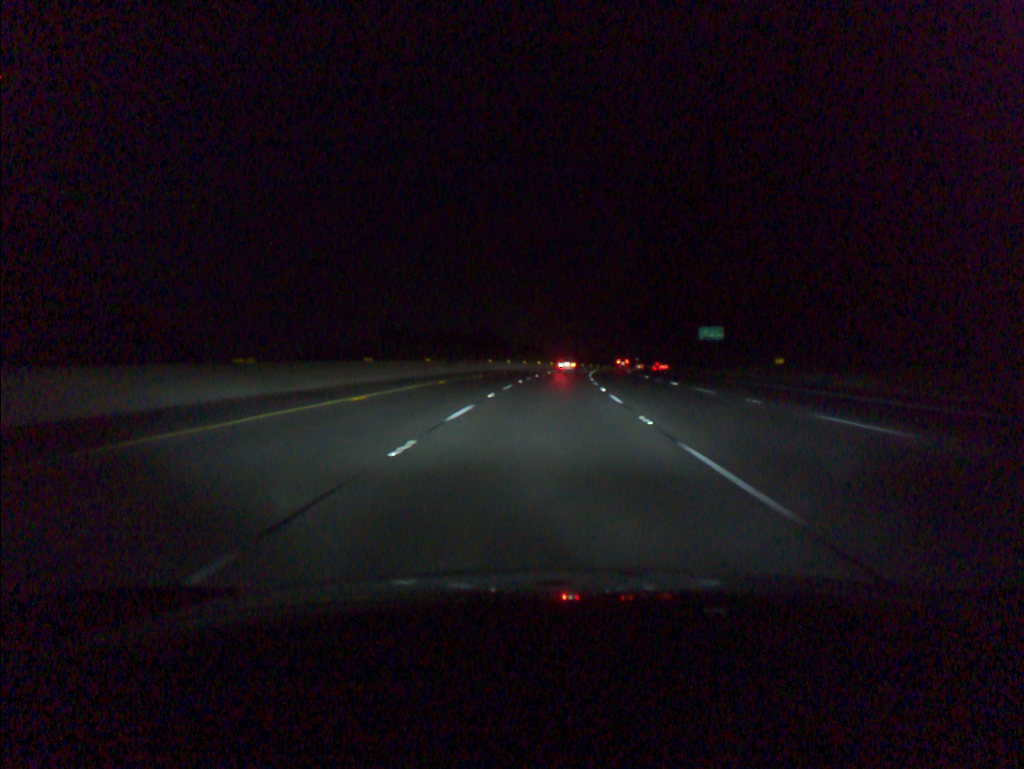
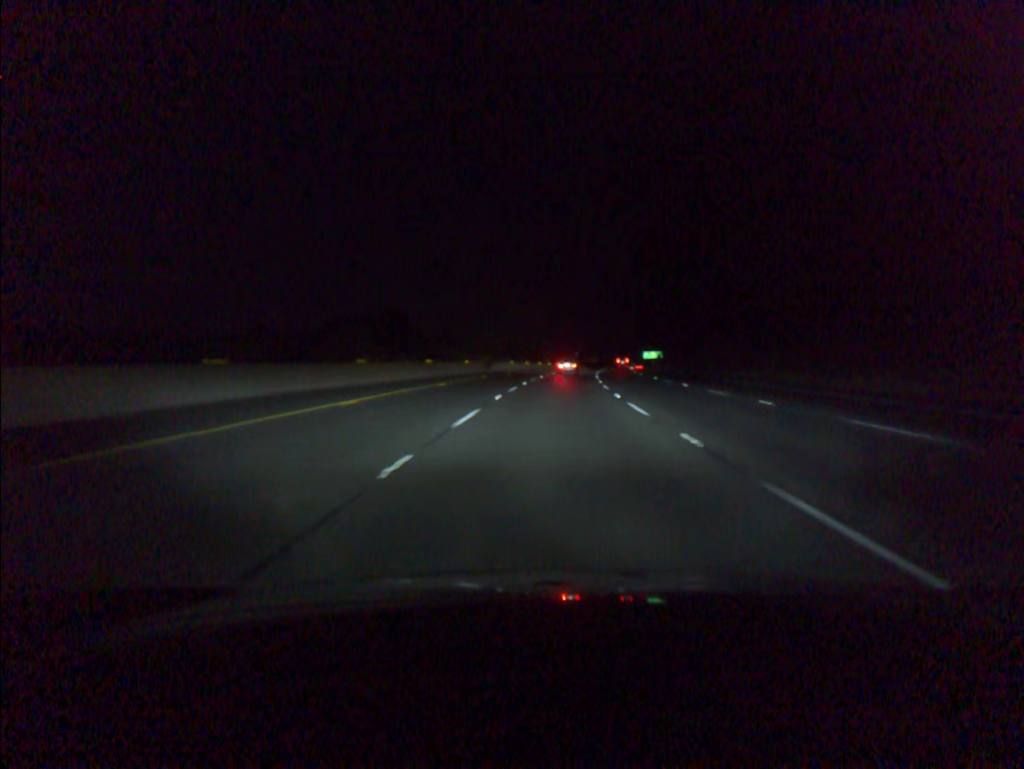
(+2.8, +74.2) m; +5°
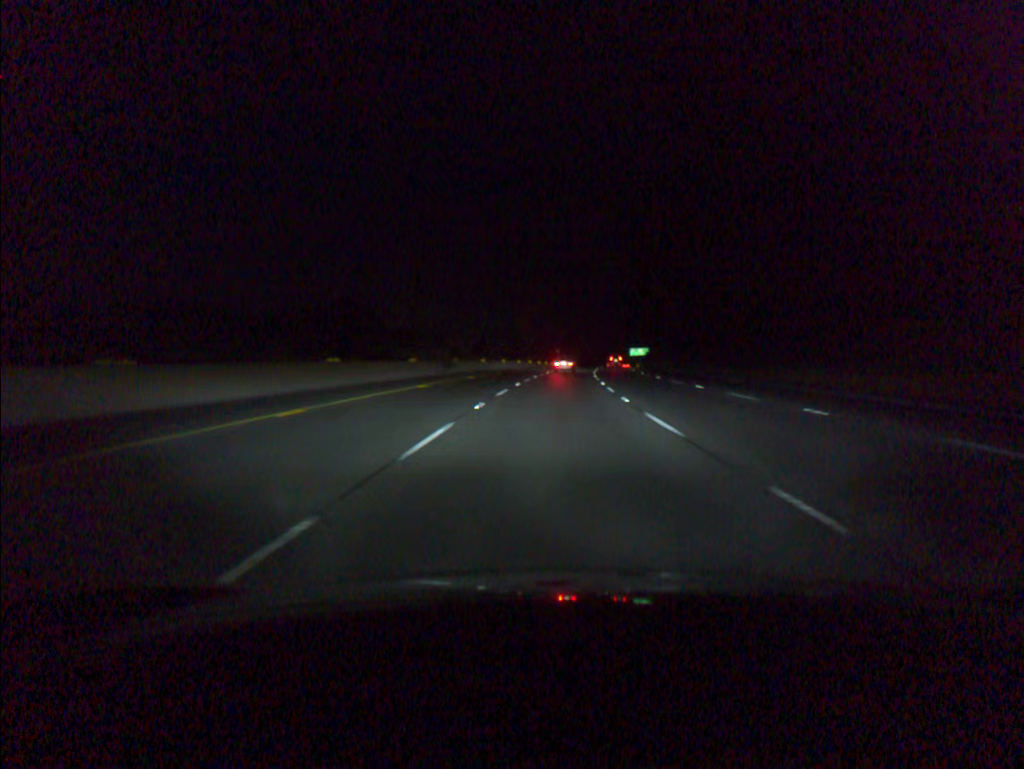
(+0.2, +18.7) m; +1°
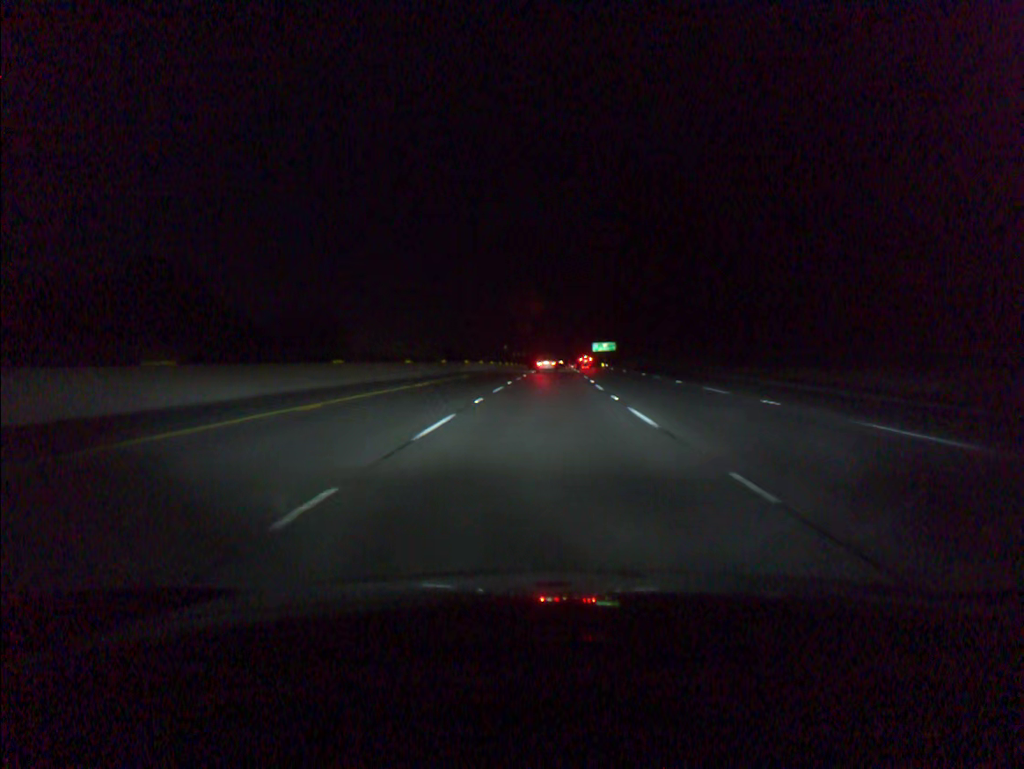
(+2.0, +56.1) m; +4°
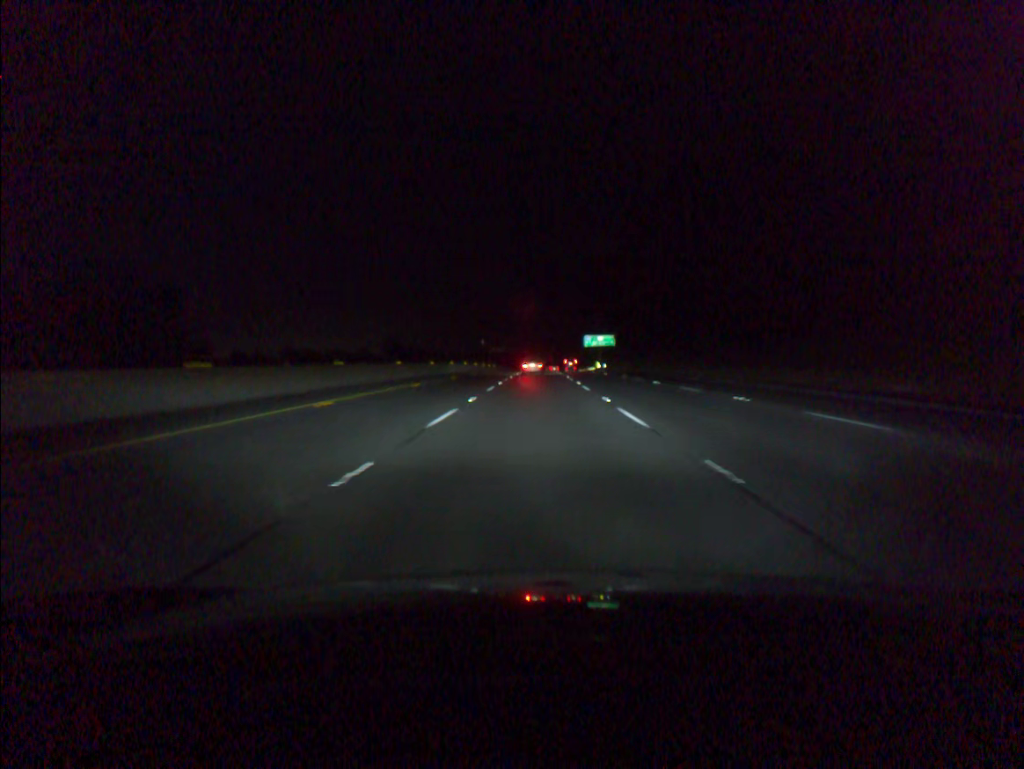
(+1.0, +56.3) m; +1°
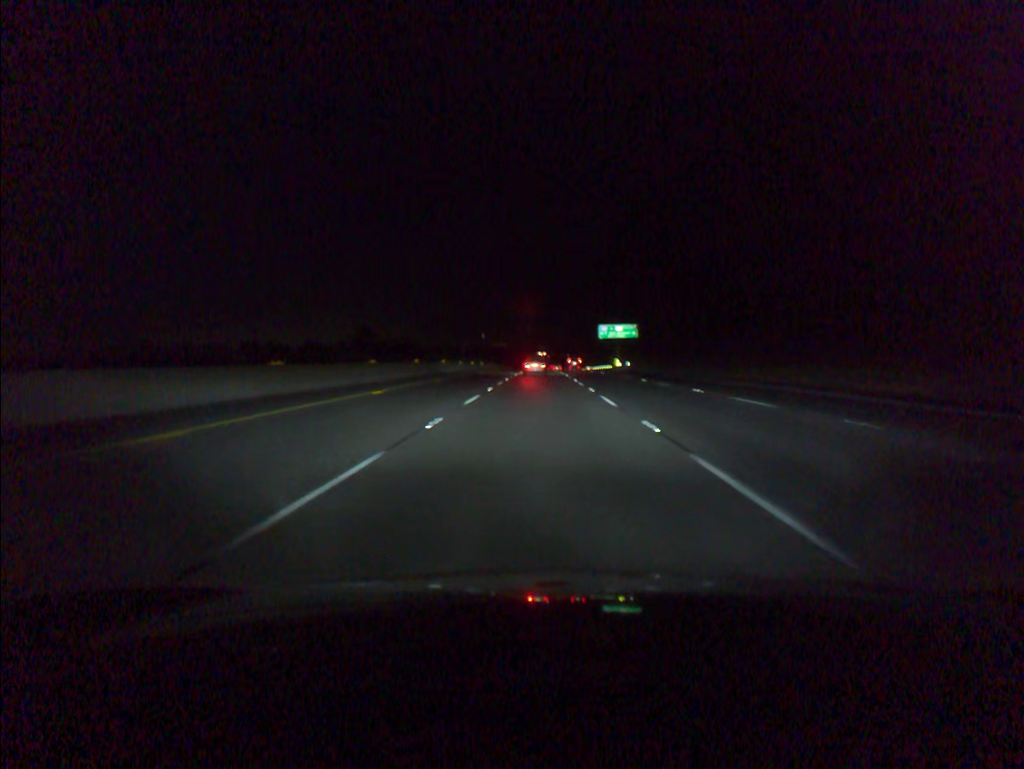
(0.0, +37.6) m; 0°
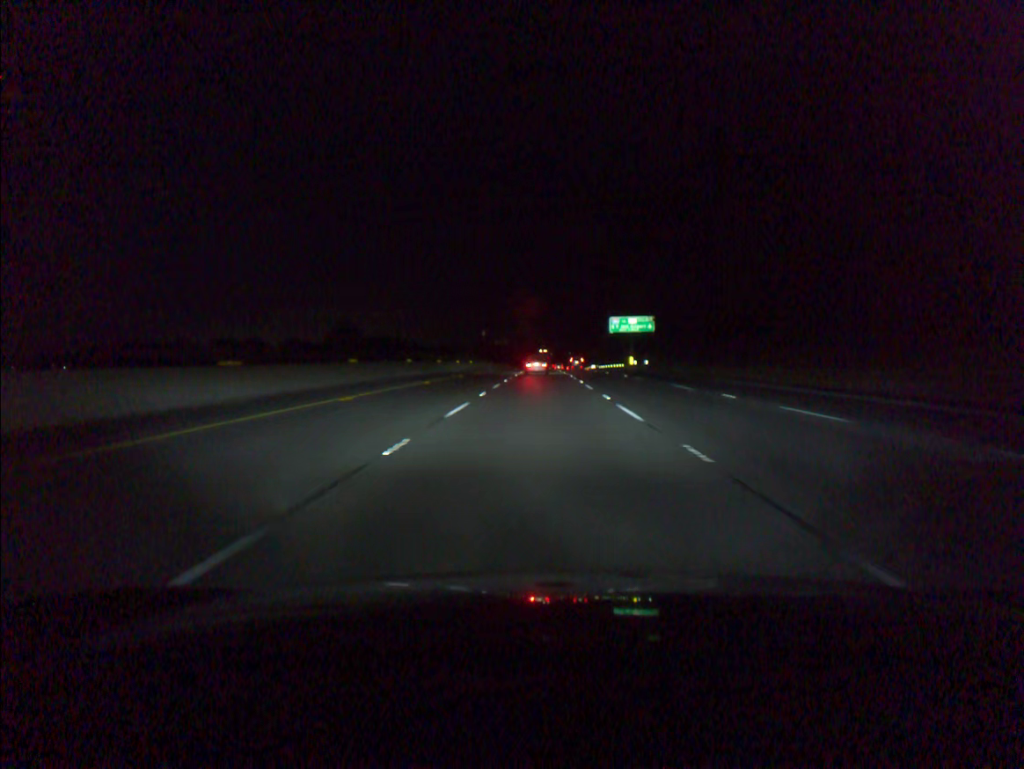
(0.0, +18.8) m; 0°
